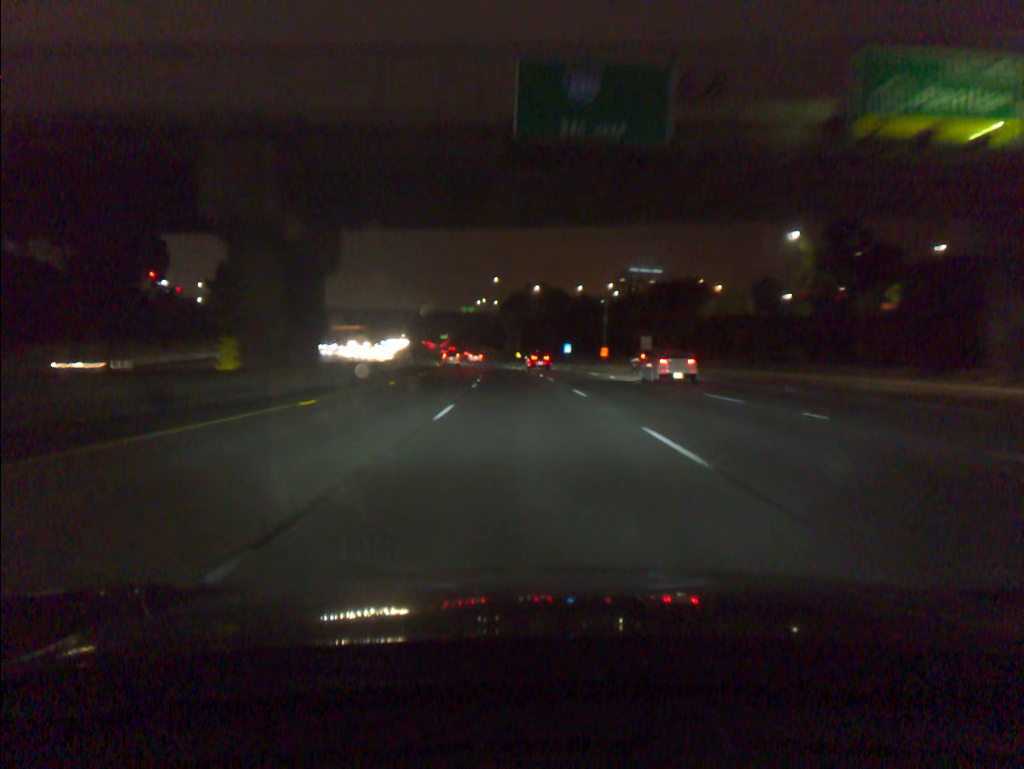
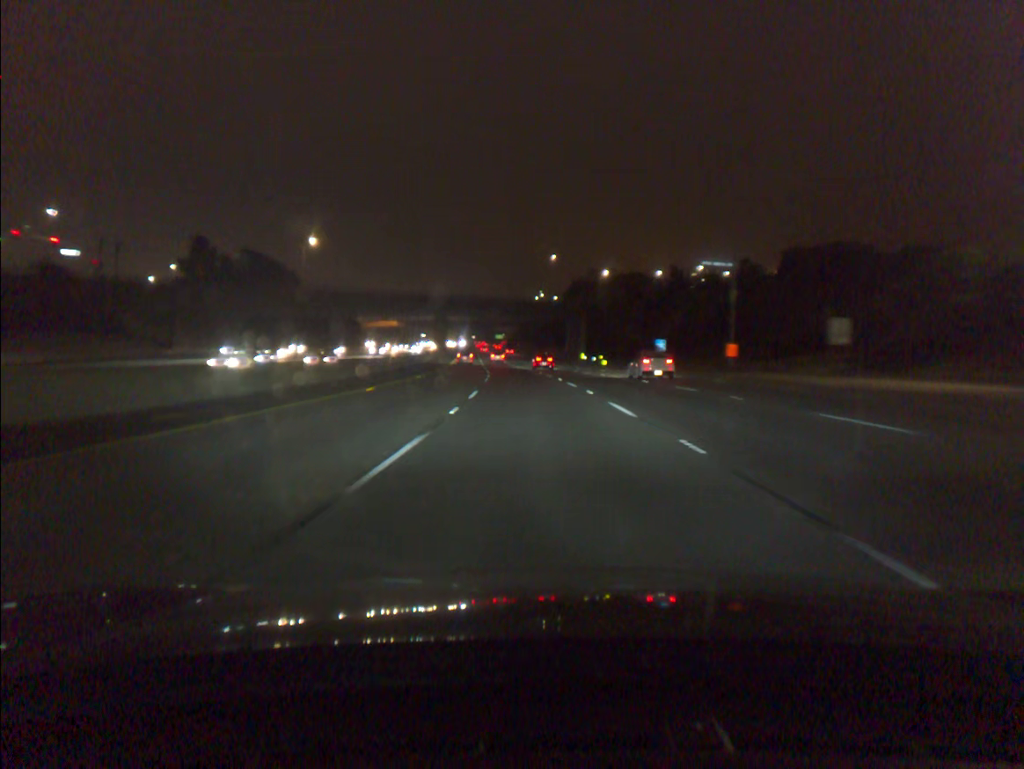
(-2.0, +51.6) m; -4°
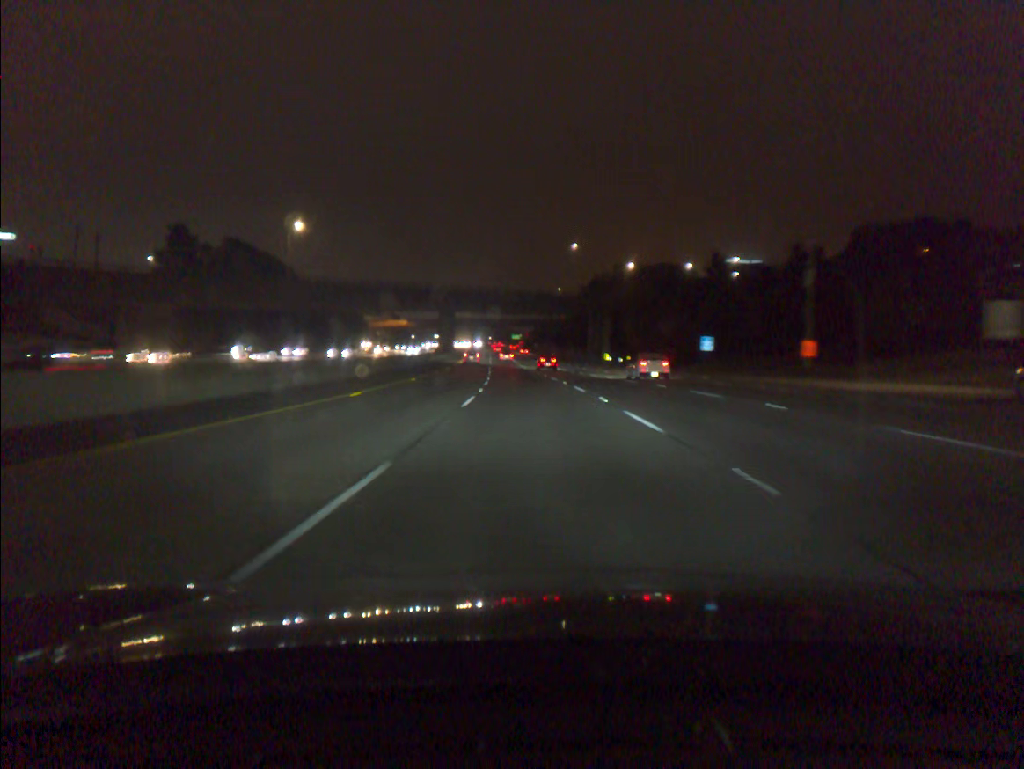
(-0.2, +17.5) m; -1°
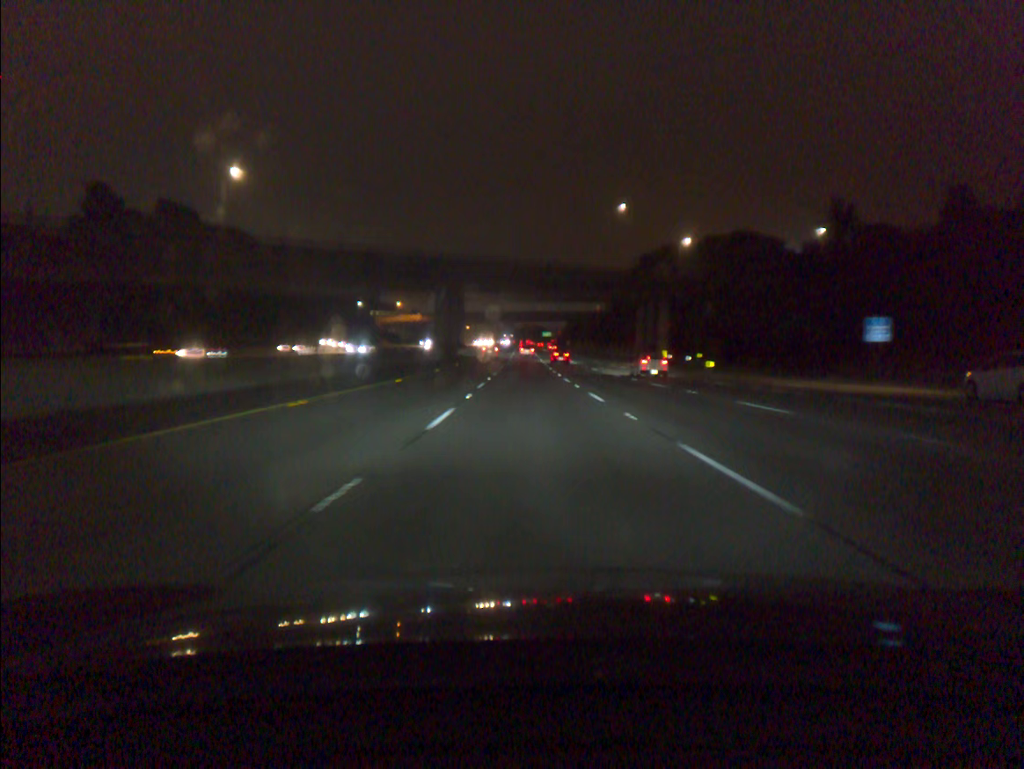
(-0.7, +35.4) m; -2°
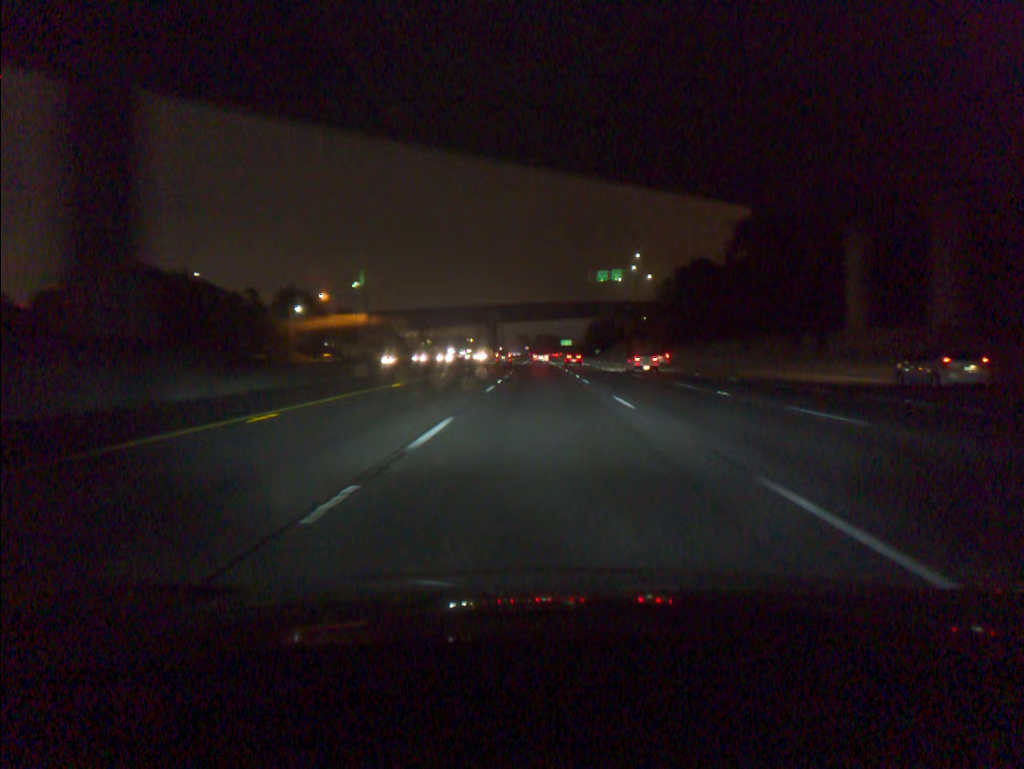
(-1.8, +90.5) m; -1°
